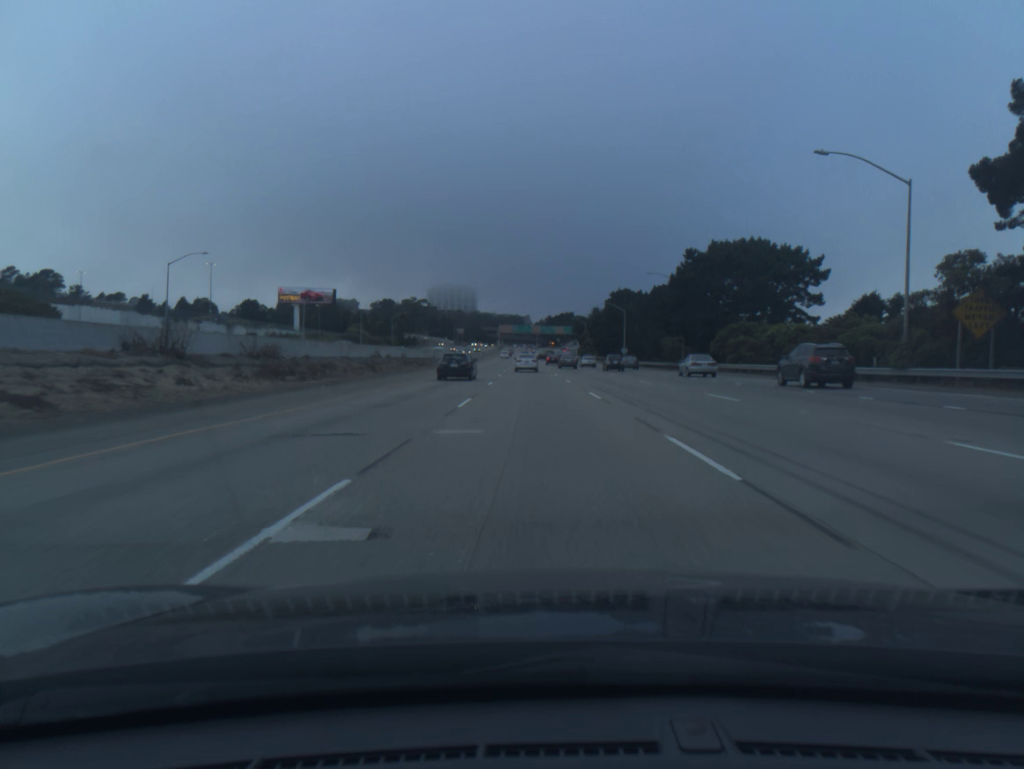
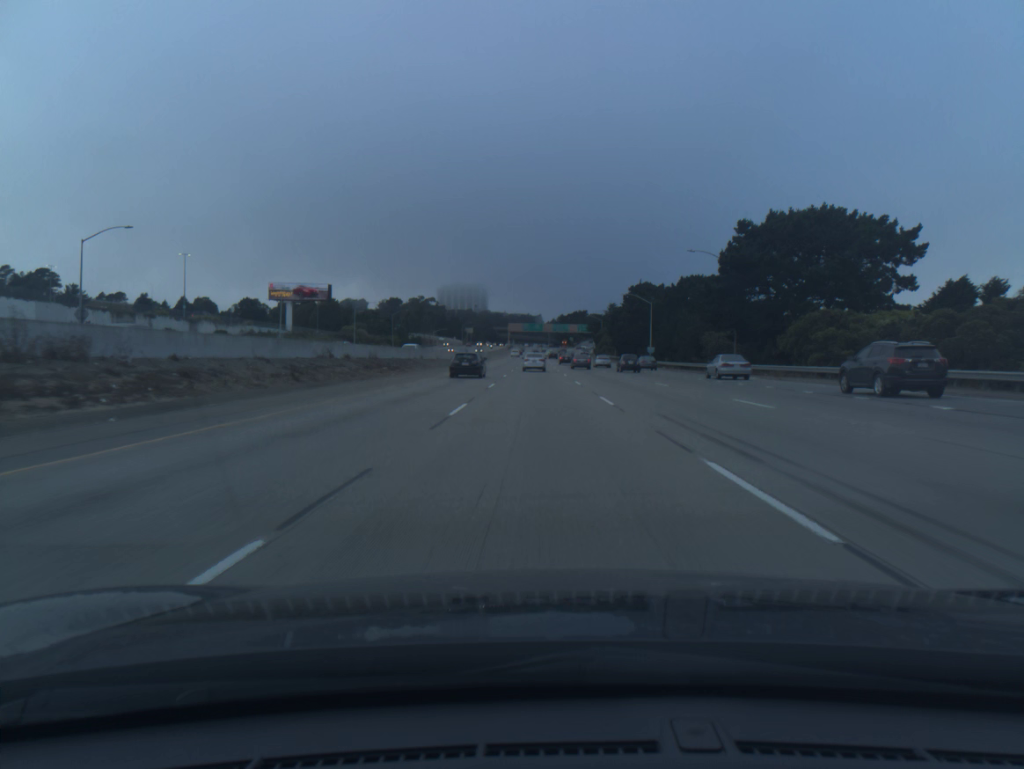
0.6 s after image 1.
(-0.1, +17.3) m; -1°
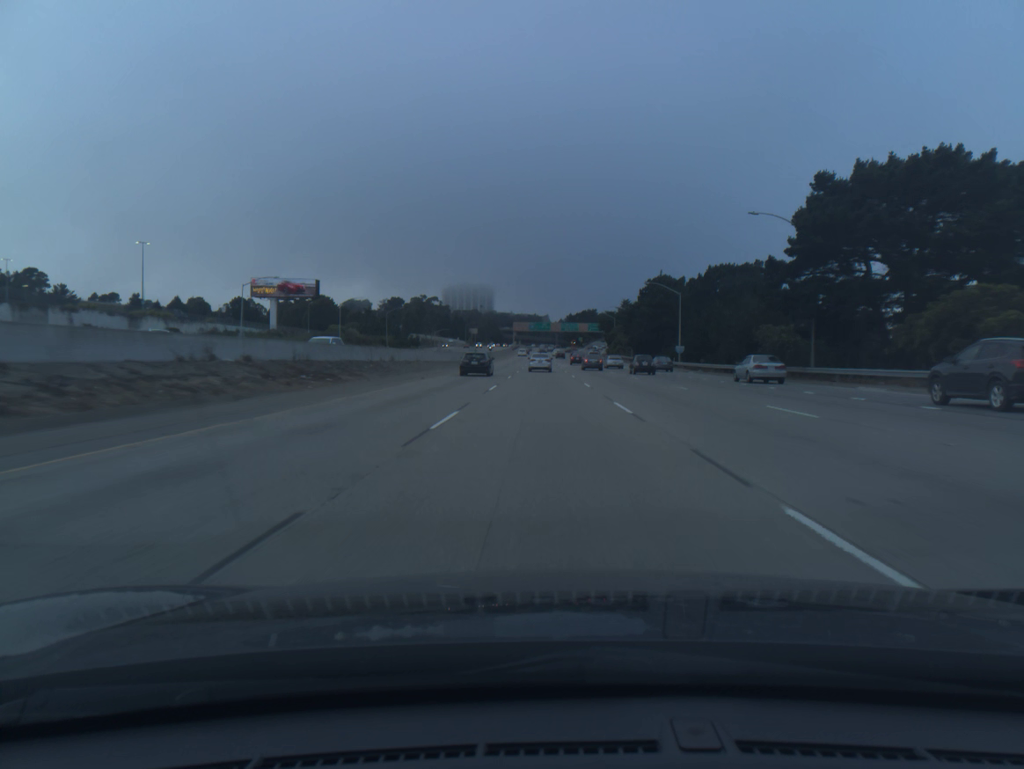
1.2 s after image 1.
(-0.1, +17.3) m; -1°
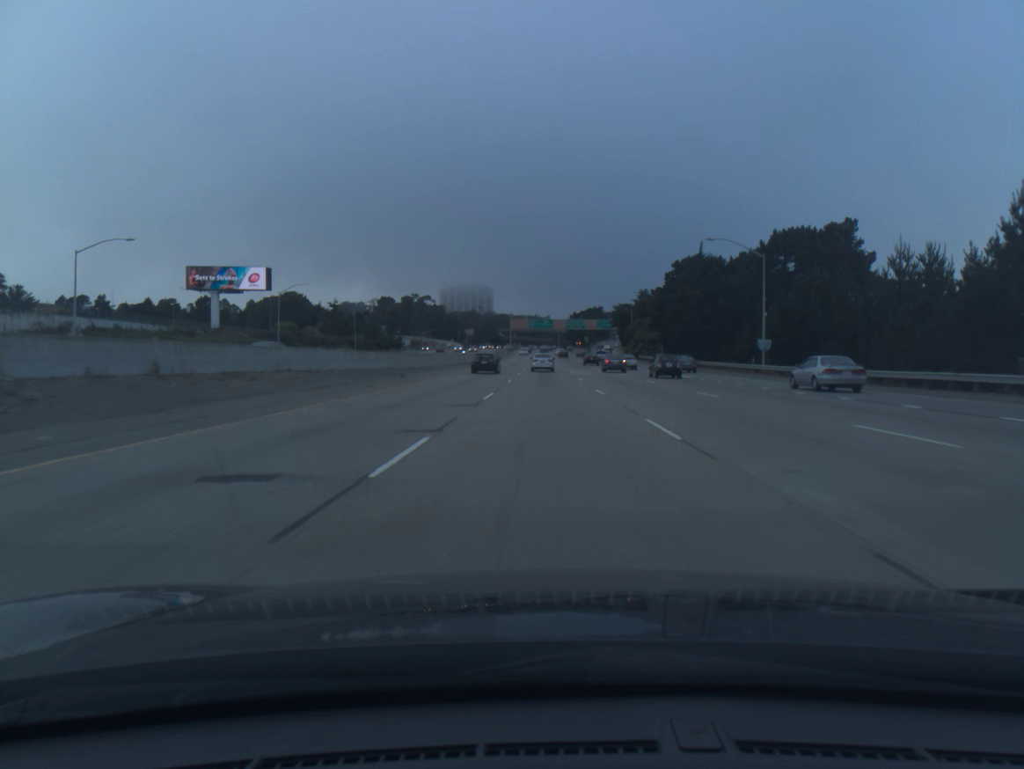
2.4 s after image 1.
(-0.1, +34.5) m; 0°
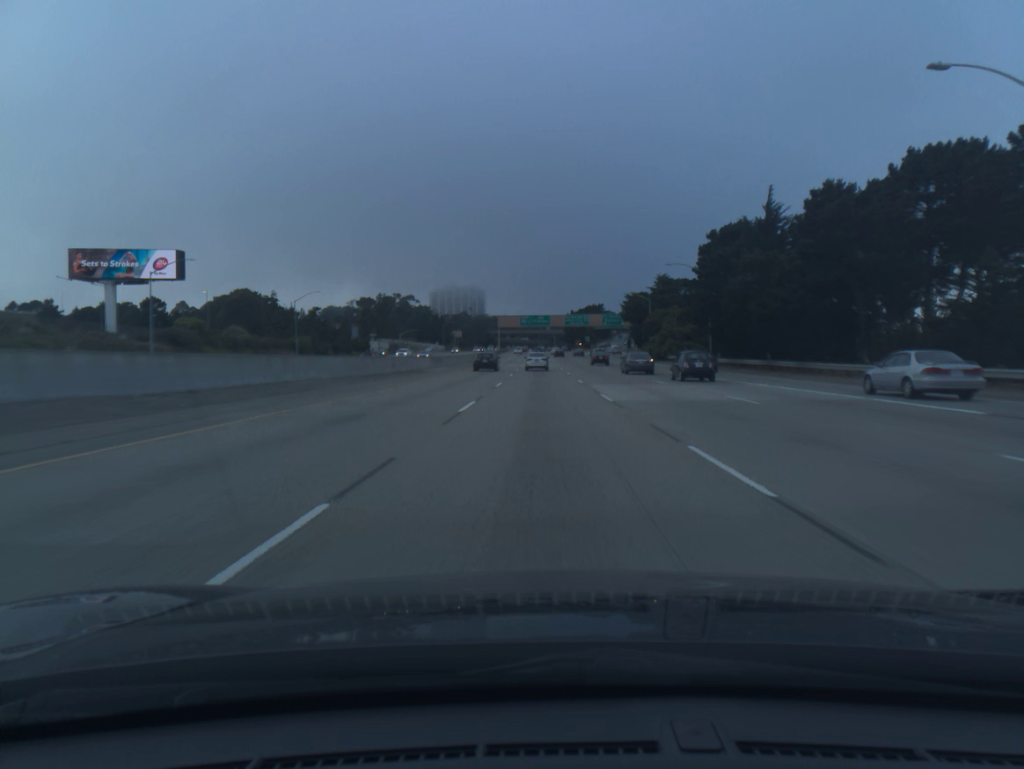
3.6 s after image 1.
(+0.1, +34.3) m; 0°
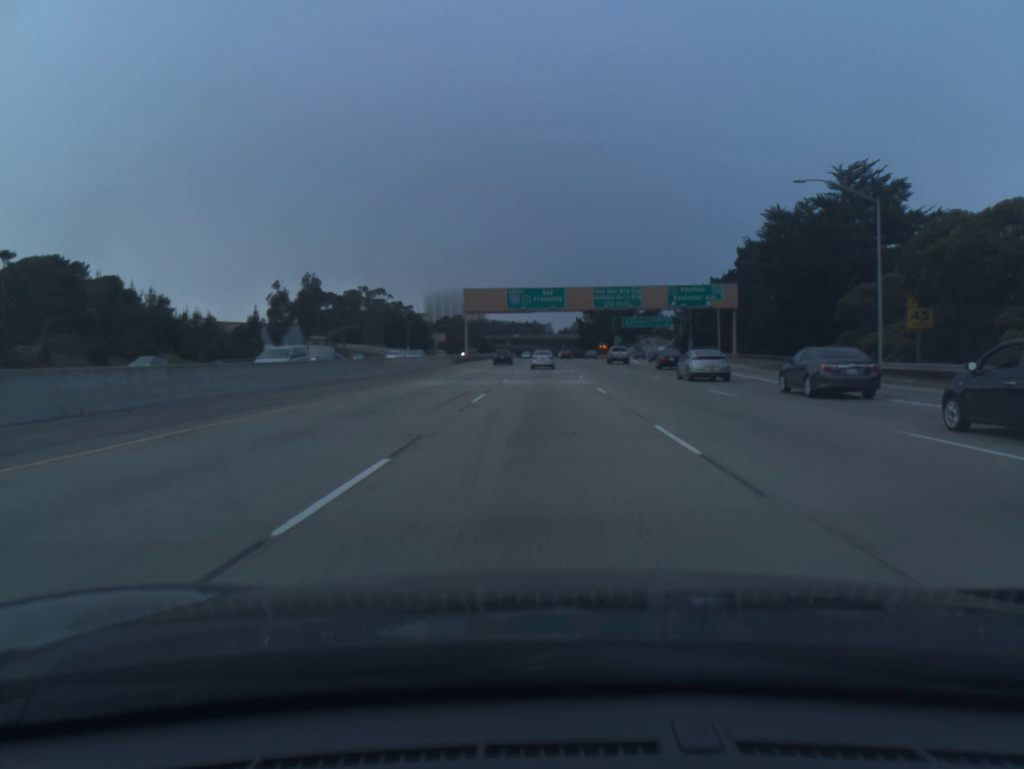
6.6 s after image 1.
(-0.2, +84.9) m; 0°
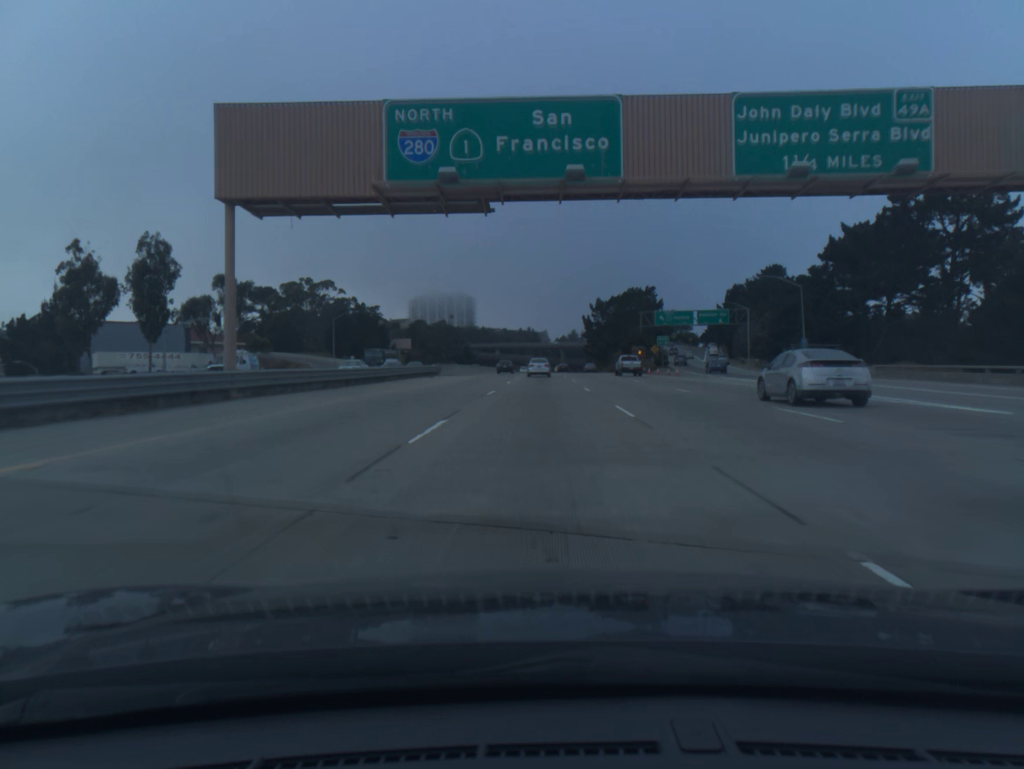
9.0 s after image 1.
(+0.3, +66.9) m; 0°
